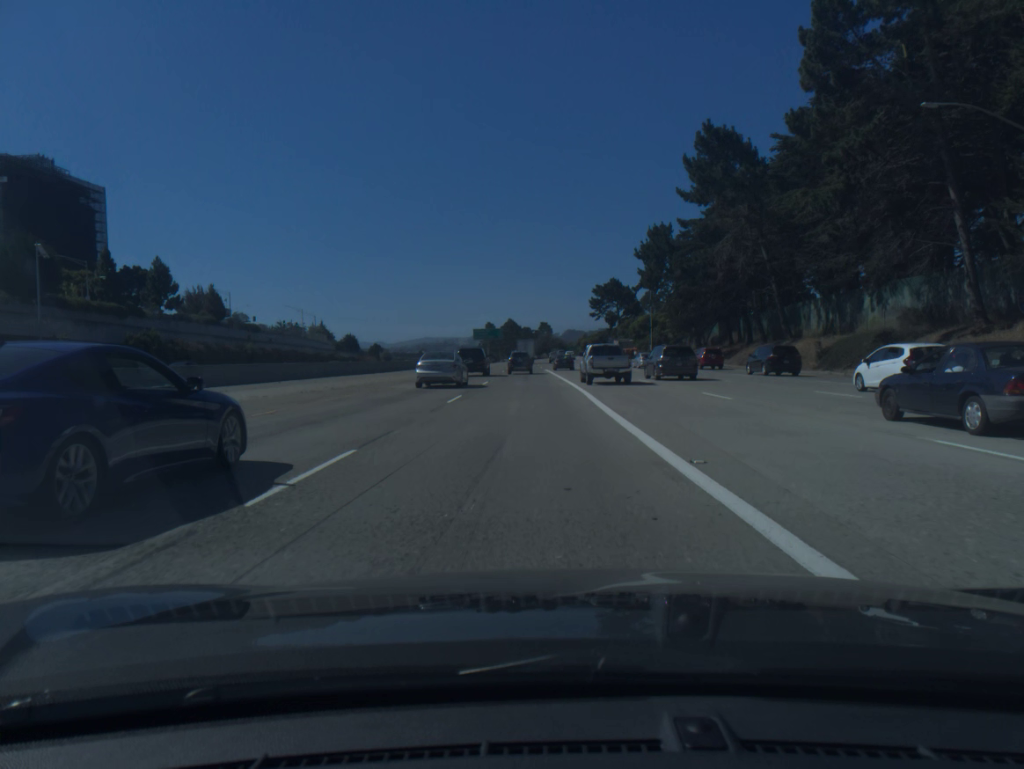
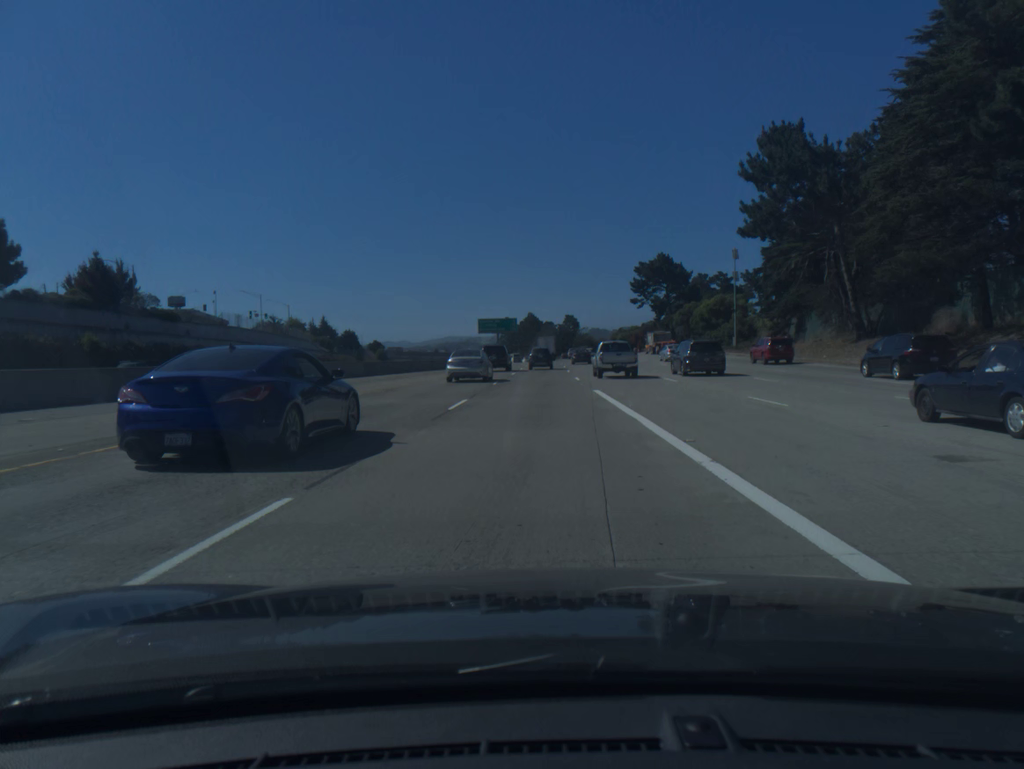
(-0.9, +47.3) m; -2°
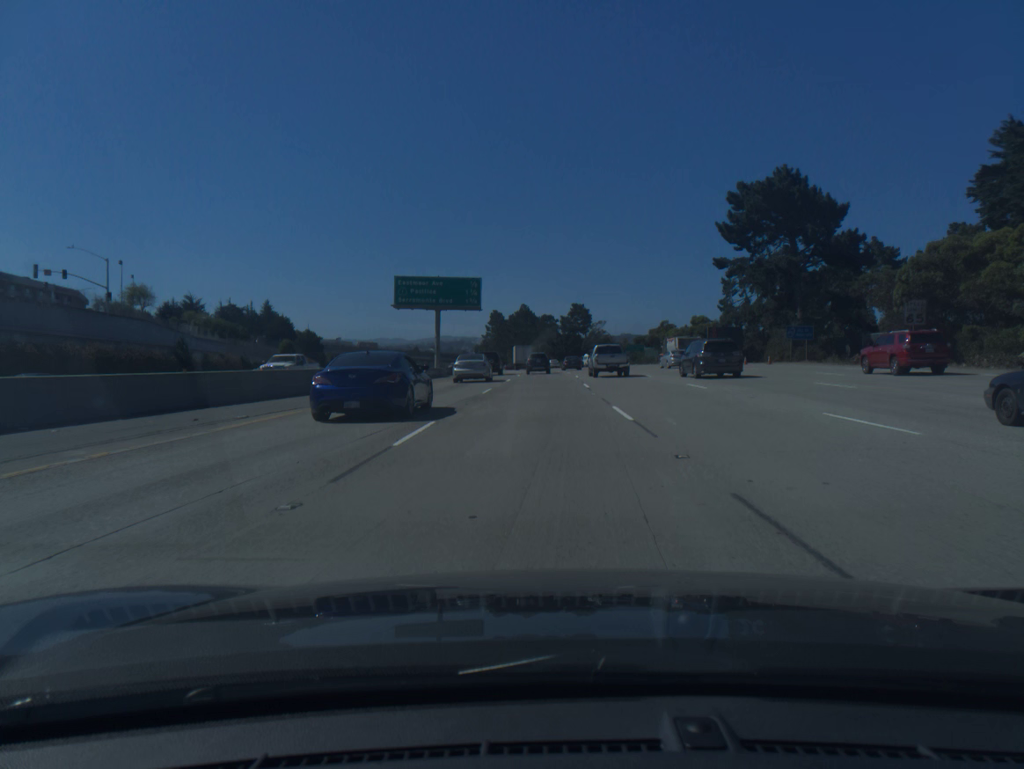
(0.0, +80.2) m; 0°
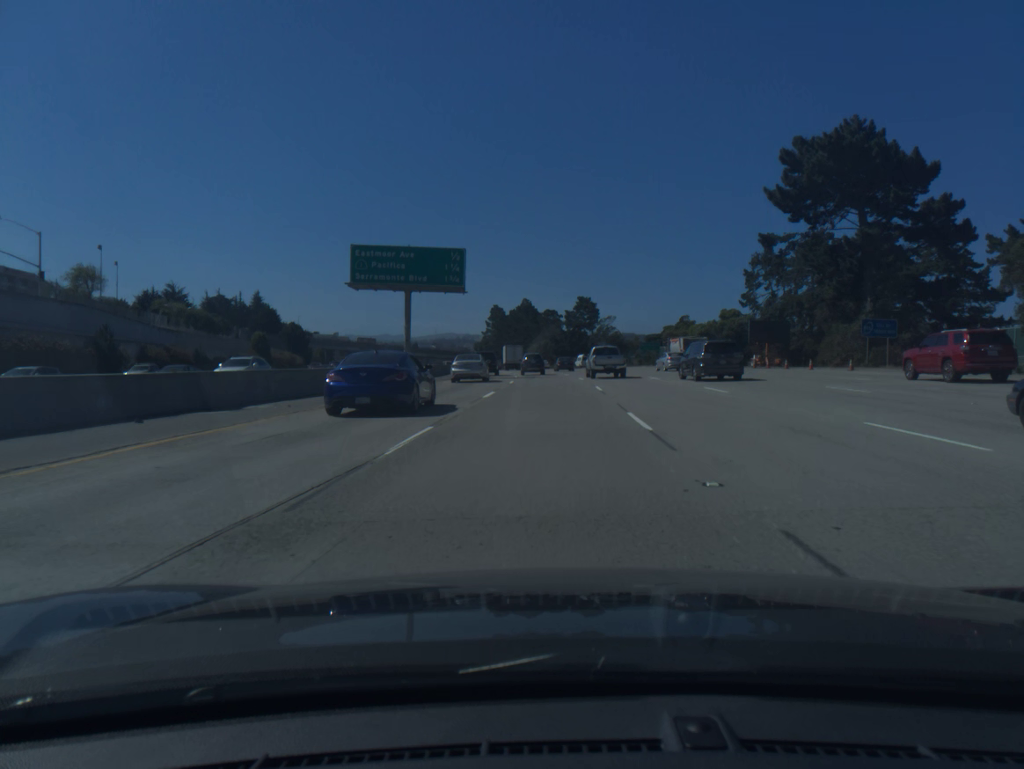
(0.0, +16.2) m; 0°
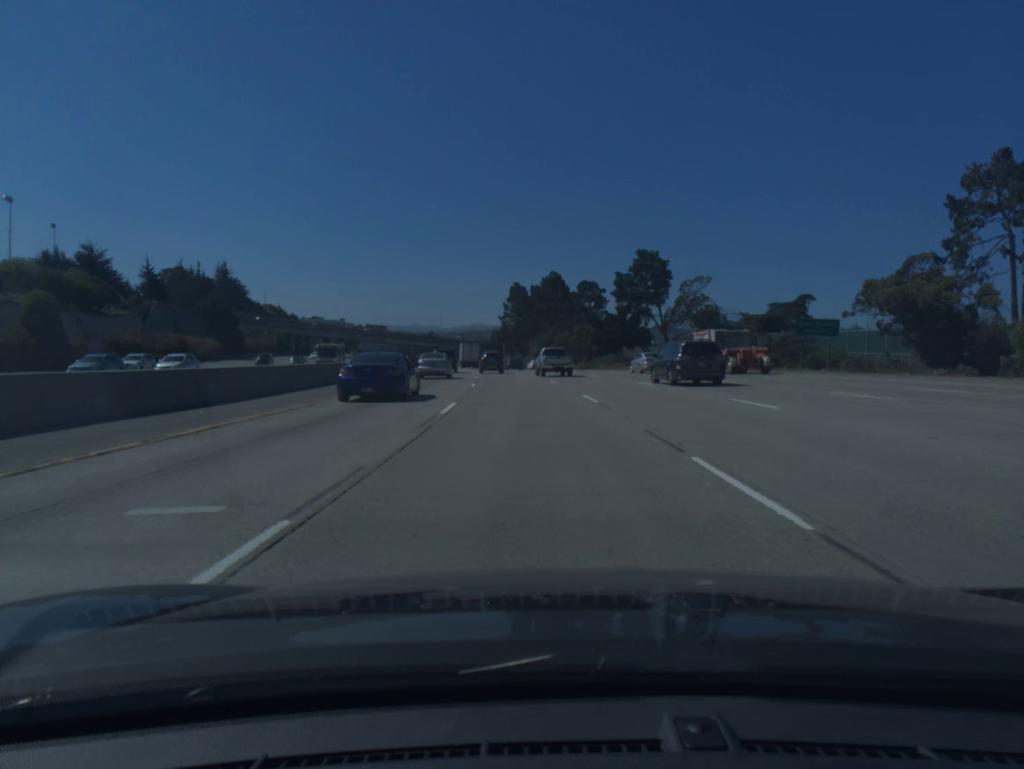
(-0.5, +65.3) m; -2°
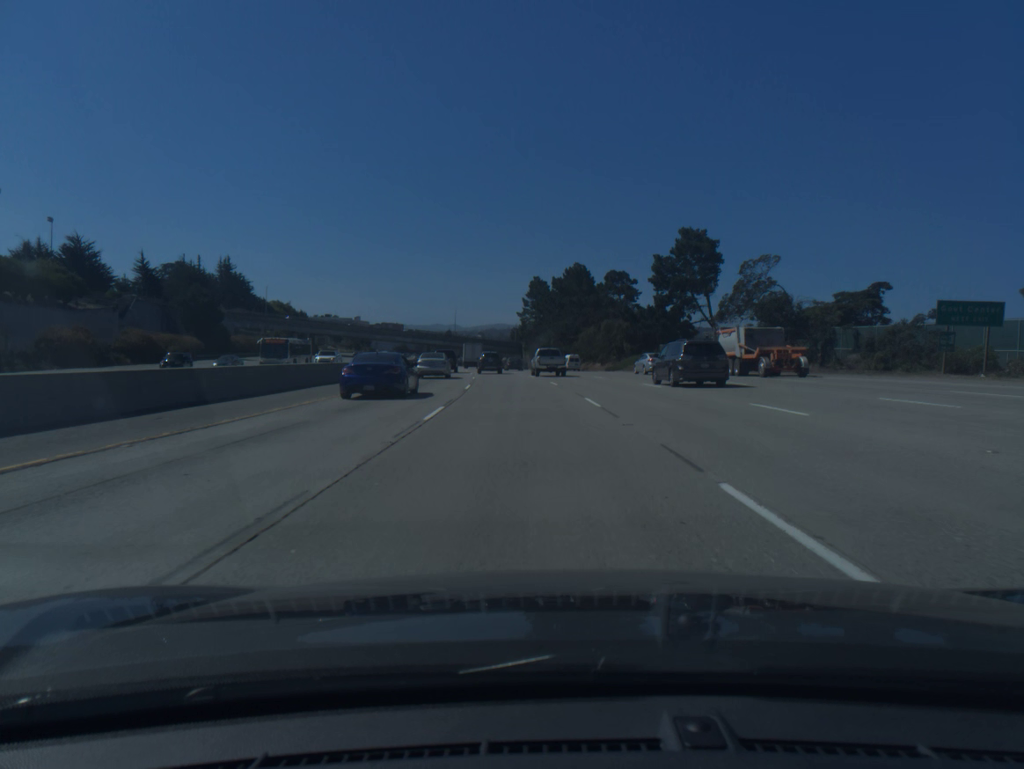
(-0.2, +16.5) m; -2°
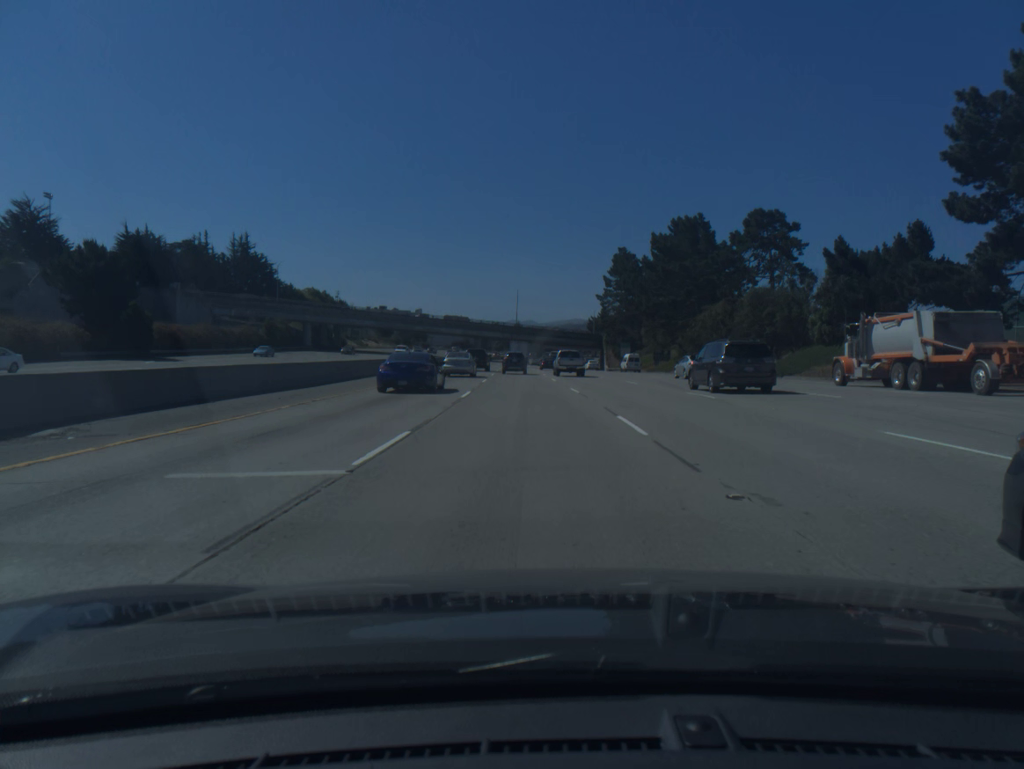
(-2.4, +50.1) m; -5°
